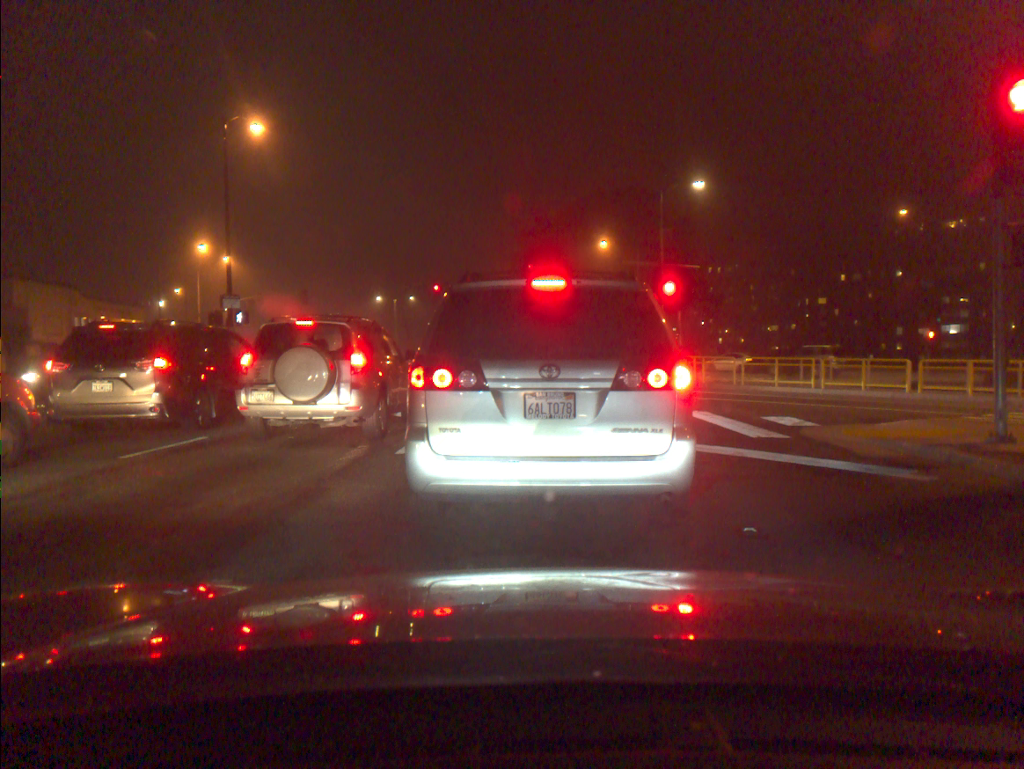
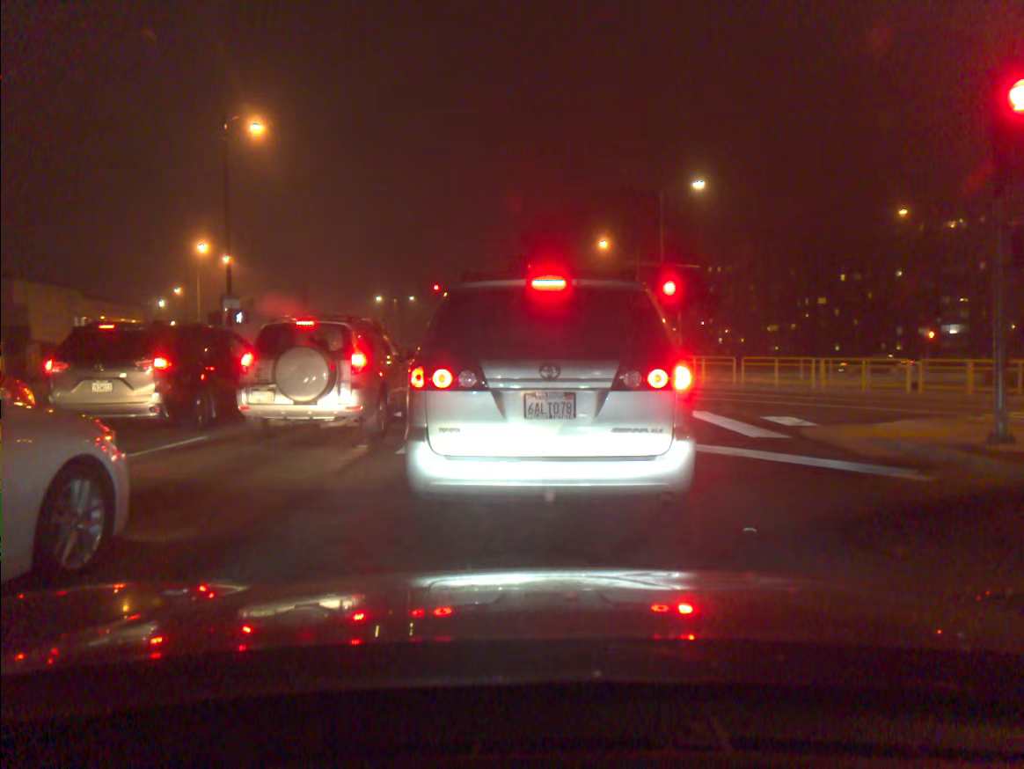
(0.0, 0.0) m; 0°
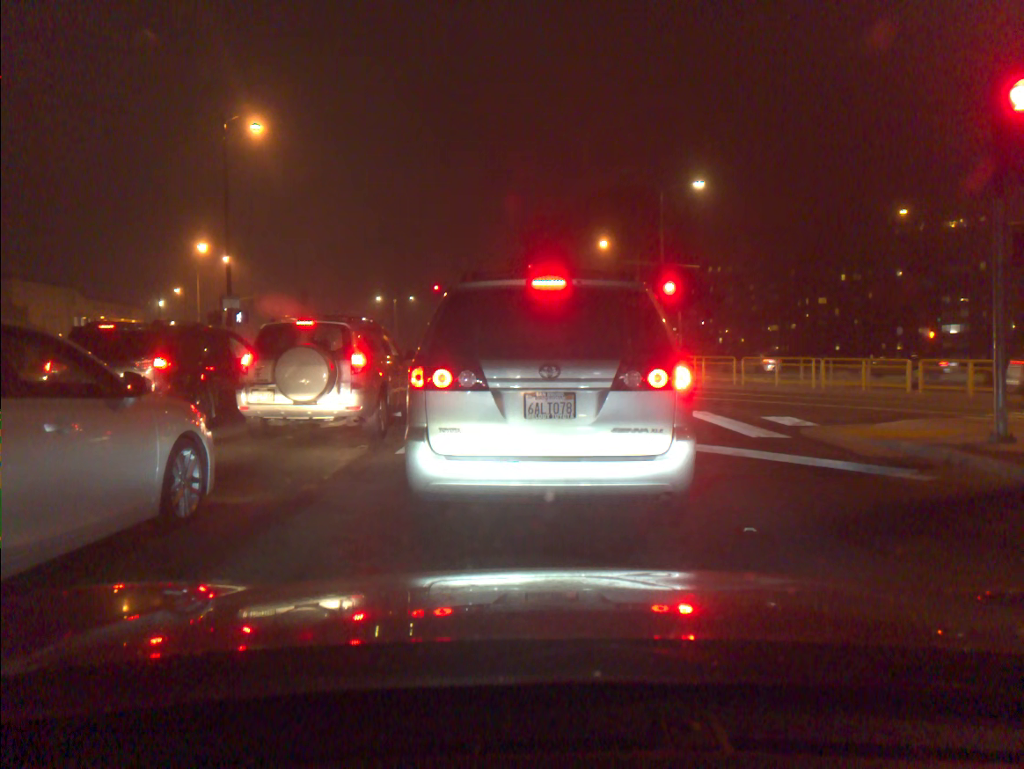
(0.0, 0.0) m; 0°
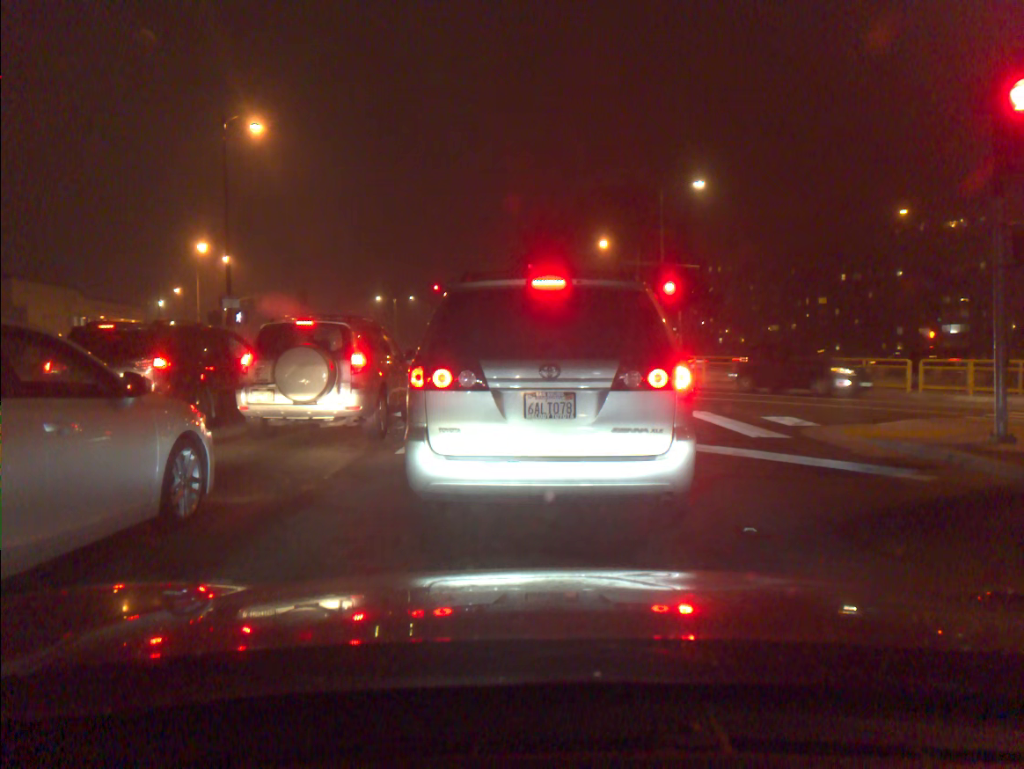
(0.0, 0.0) m; 0°
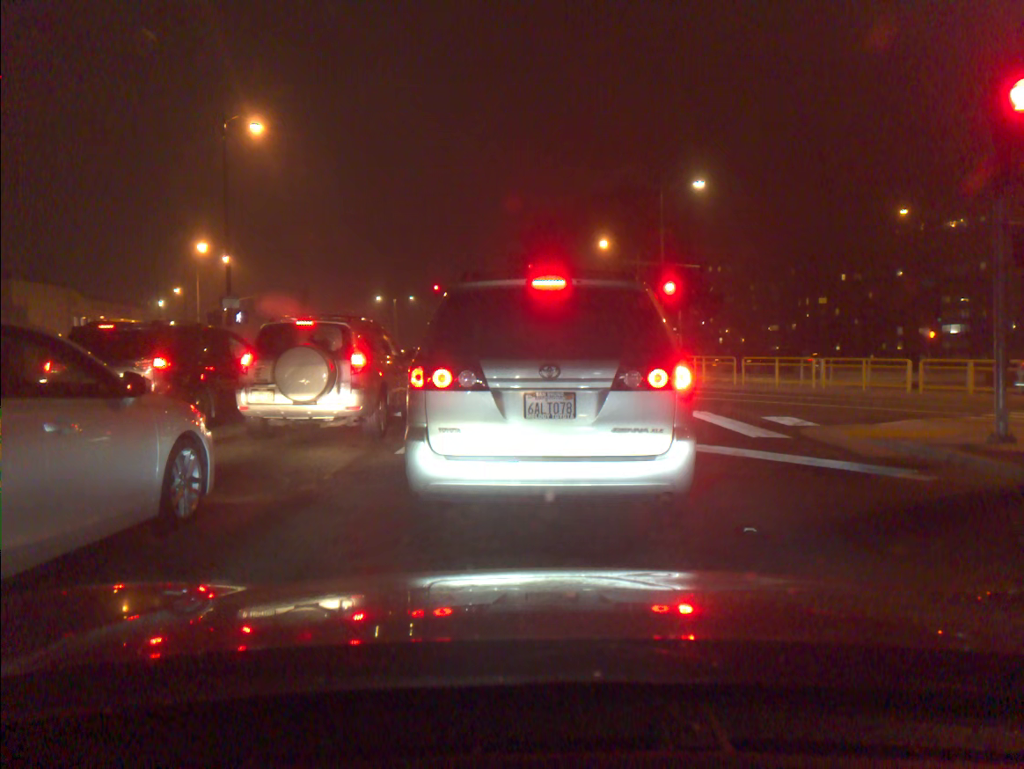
(0.0, 0.0) m; 0°
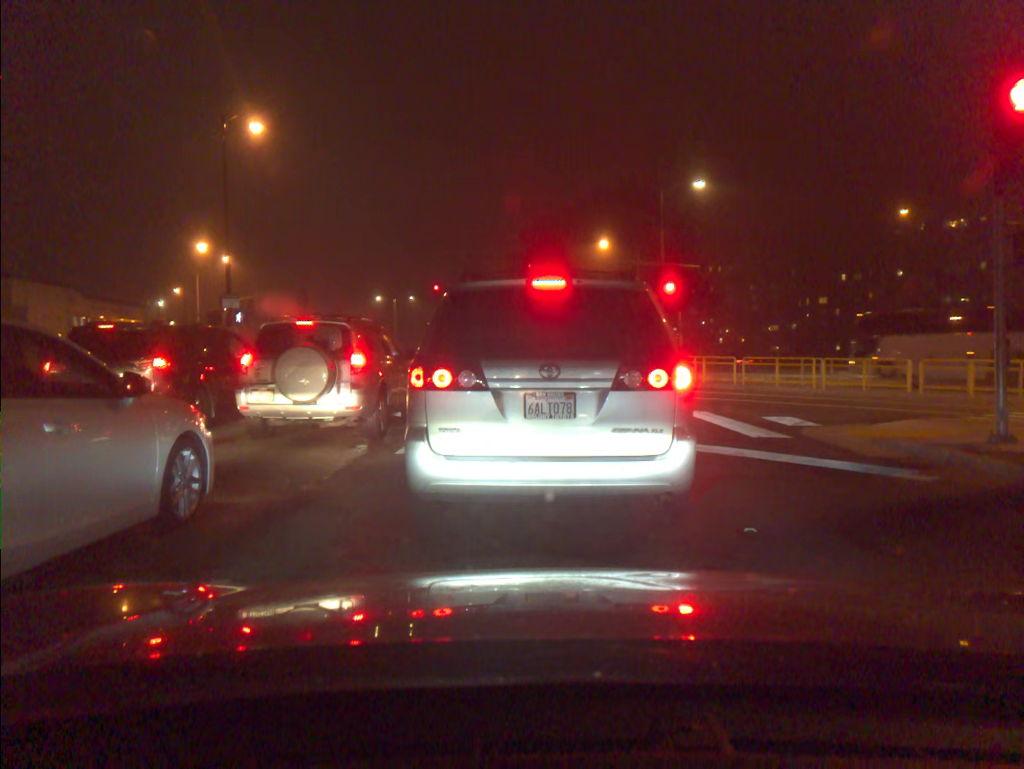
(0.0, 0.0) m; 0°
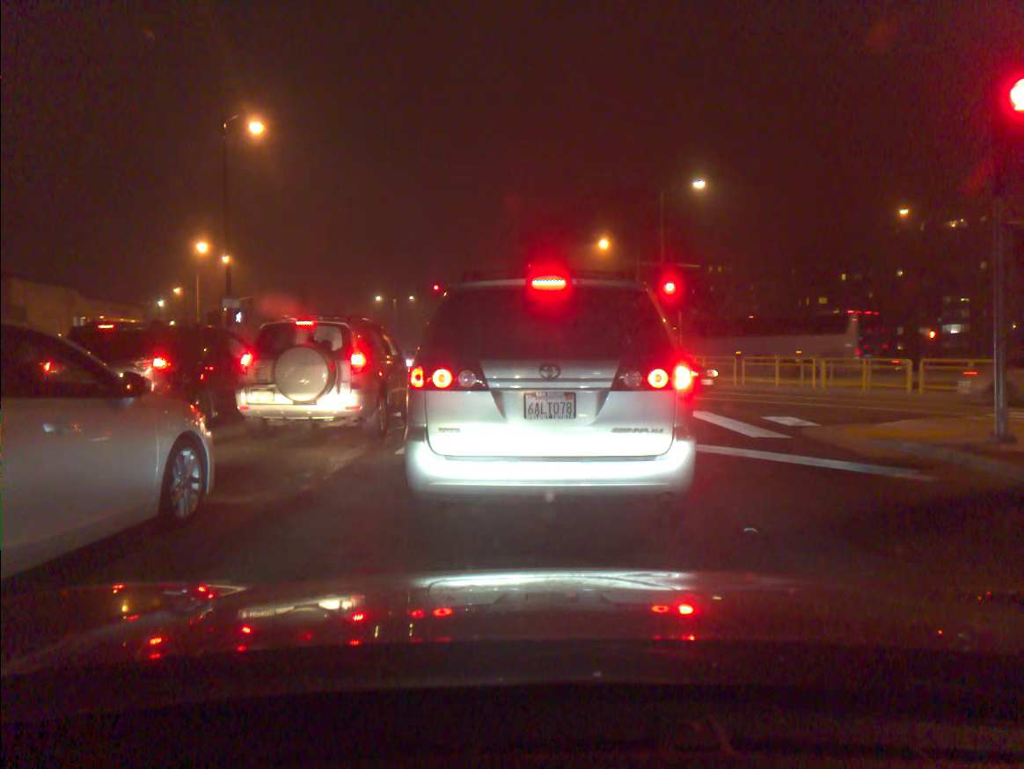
(0.0, 0.0) m; 0°
